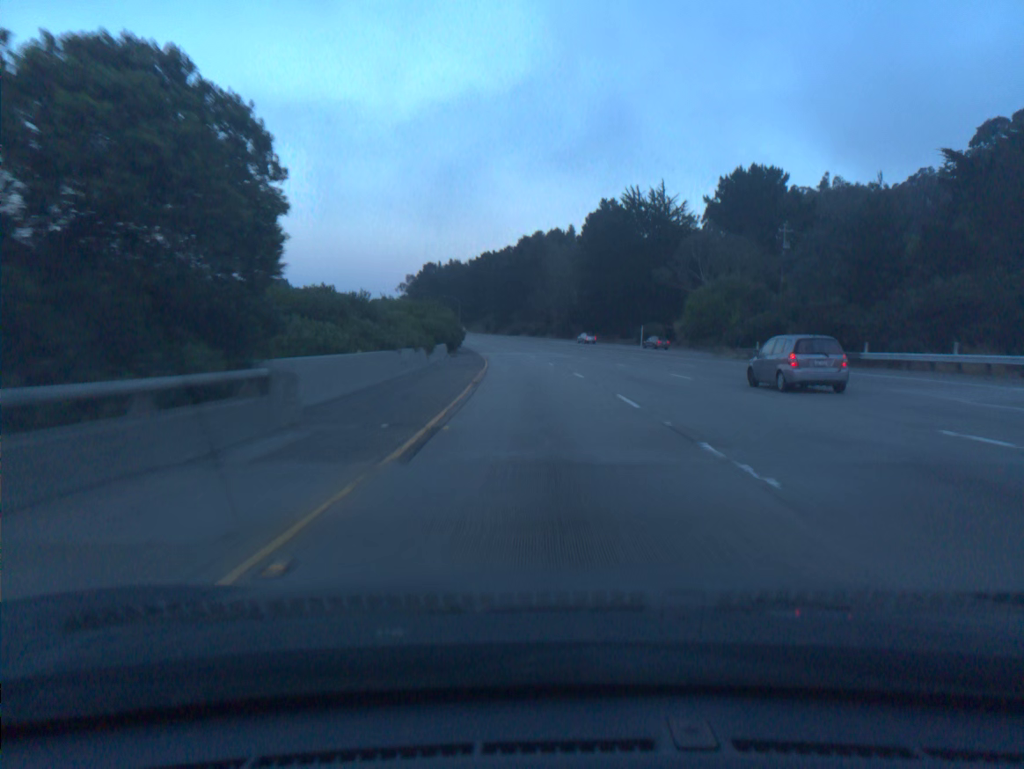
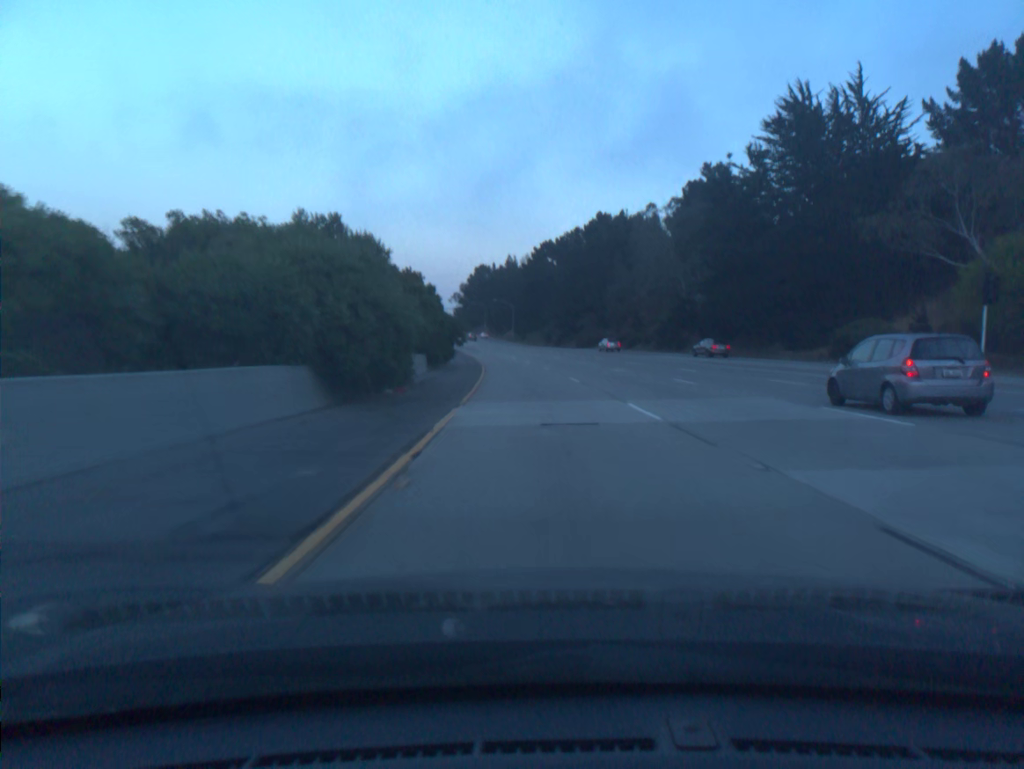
(-2.7, +58.5) m; -5°
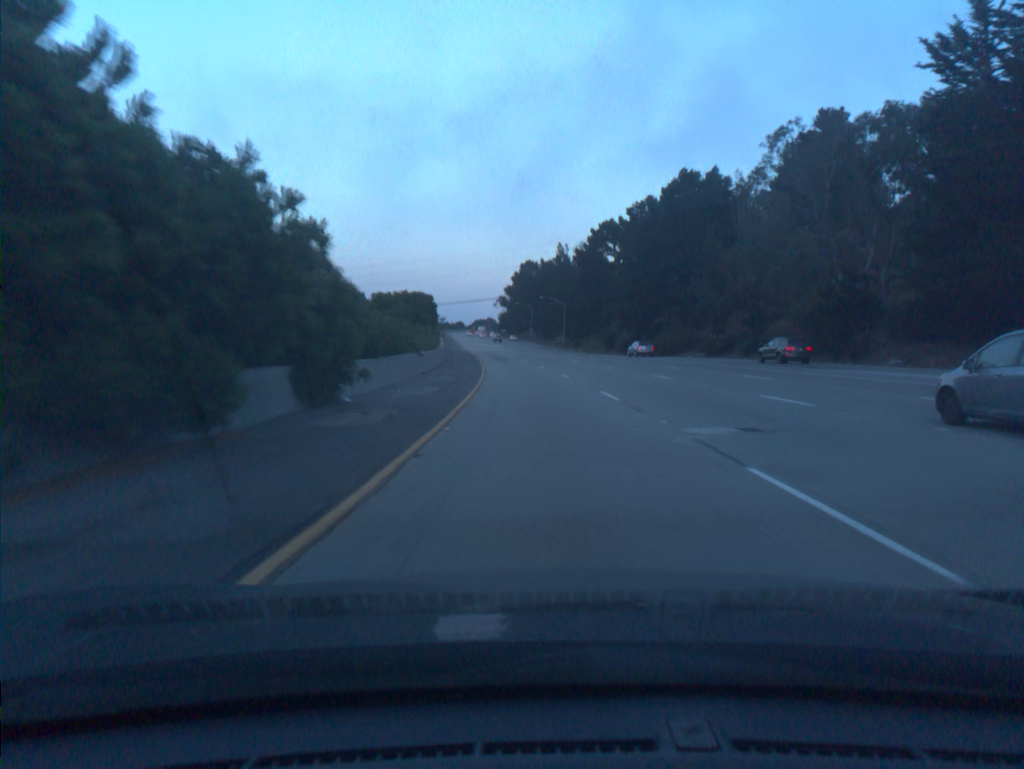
(-1.2, +38.9) m; -4°
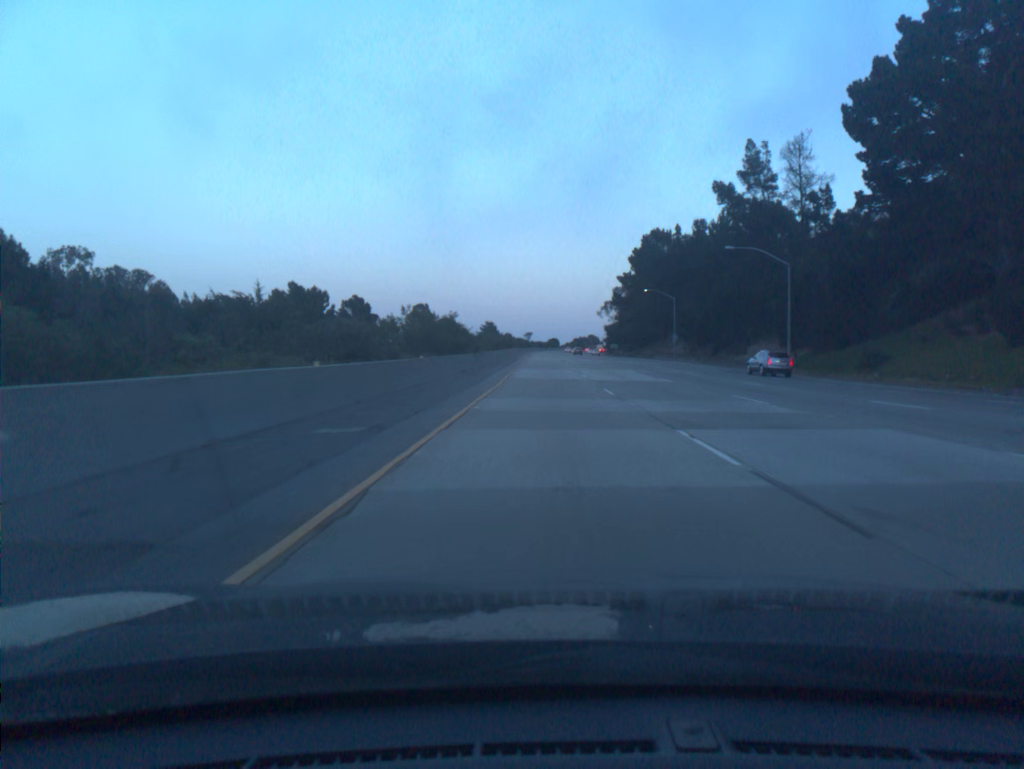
(-7.2, +97.0) m; -7°
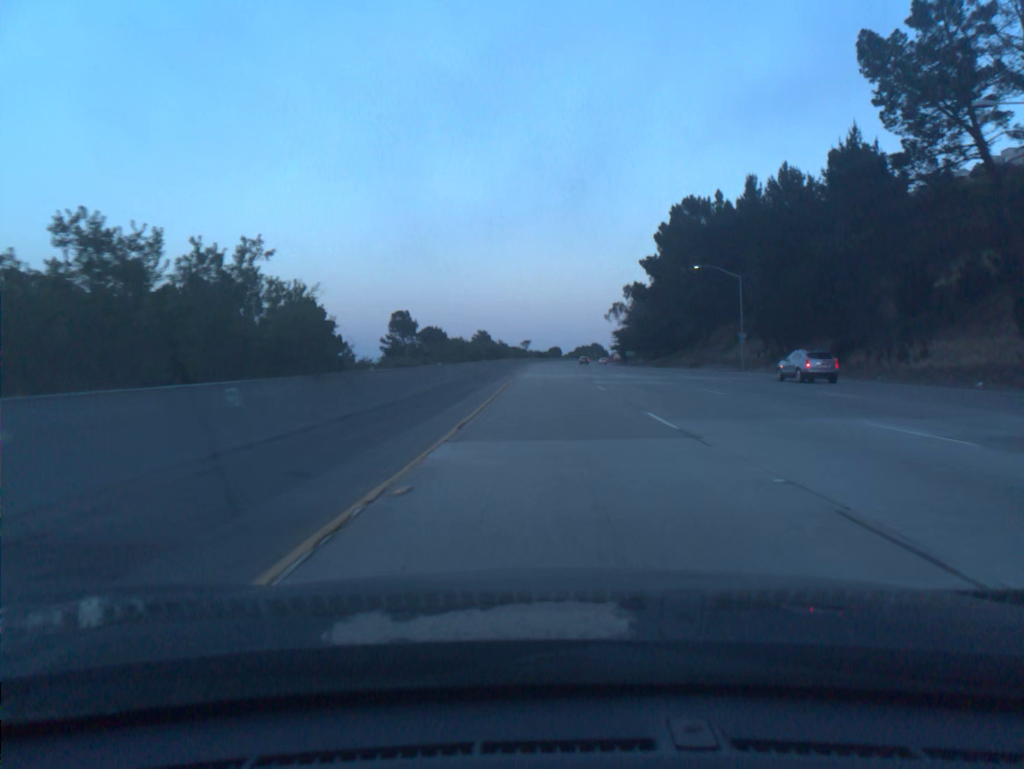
(0.0, +38.9) m; 0°
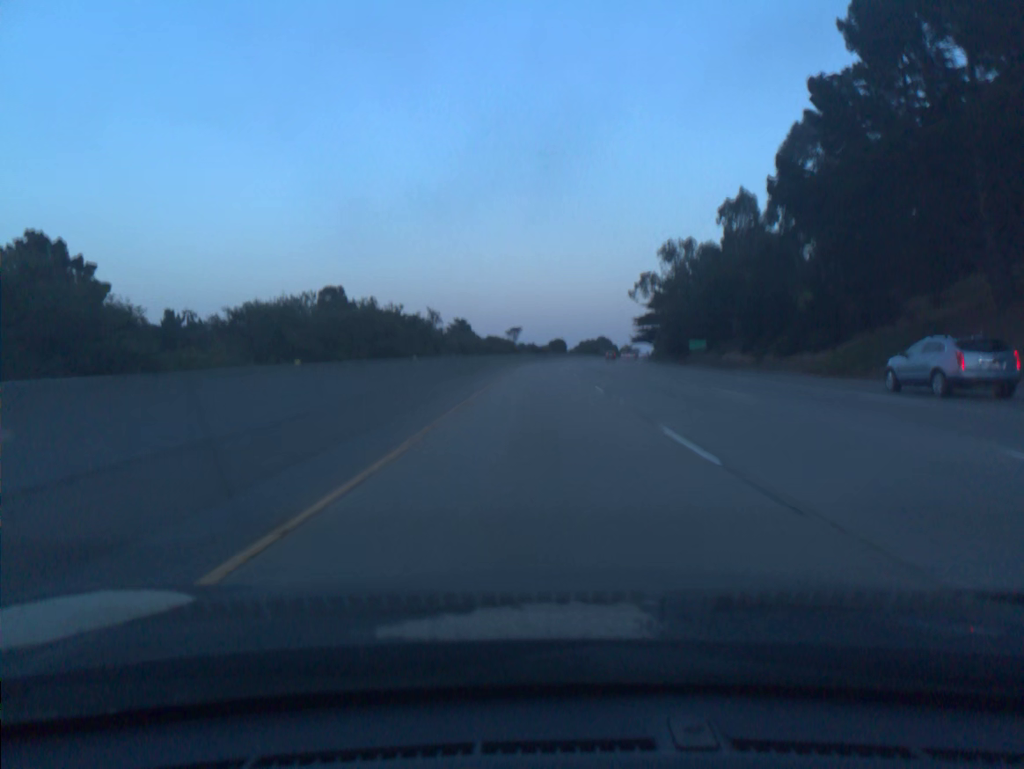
(+0.4, +77.9) m; 0°
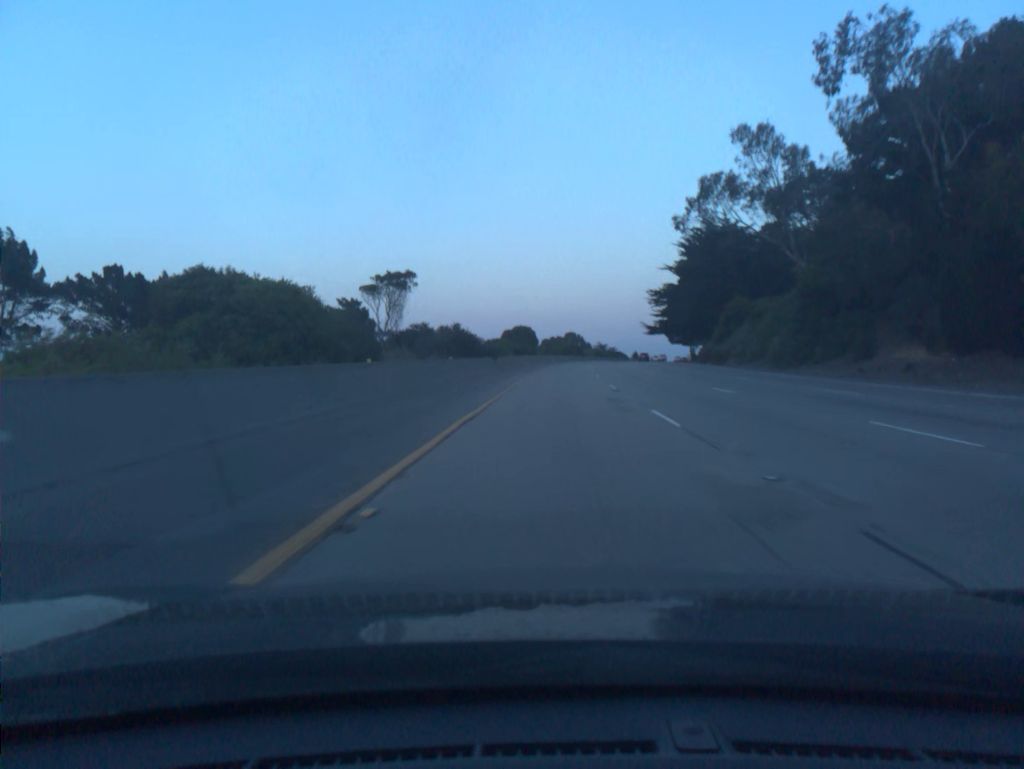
(+0.9, +98.0) m; +3°
